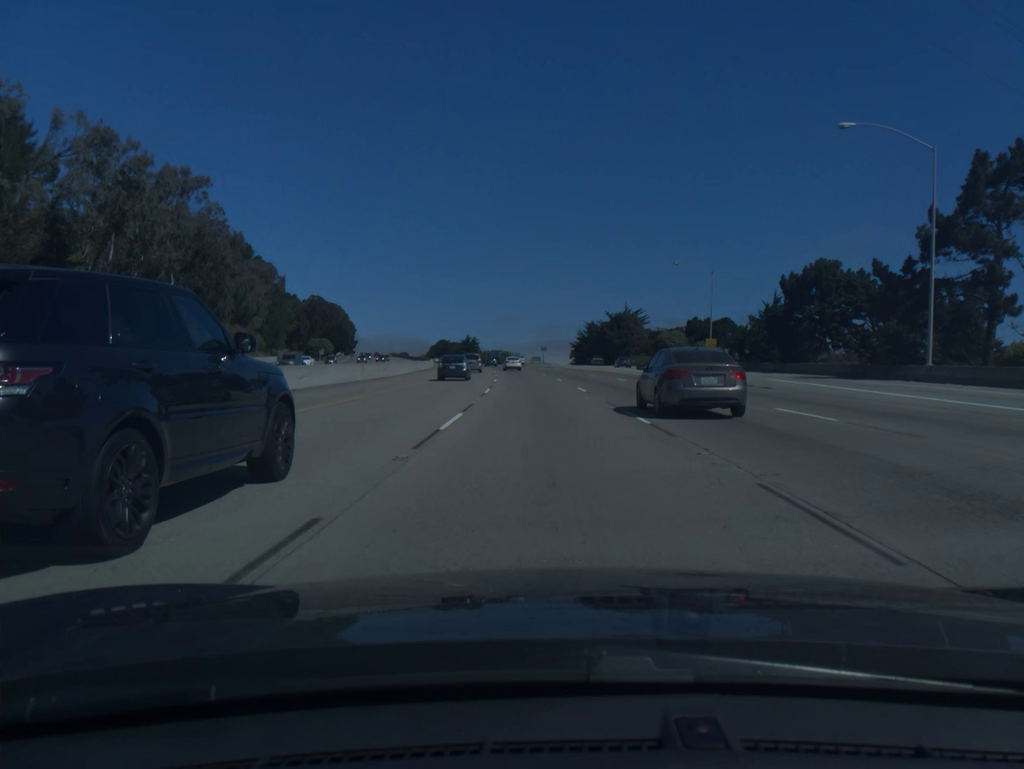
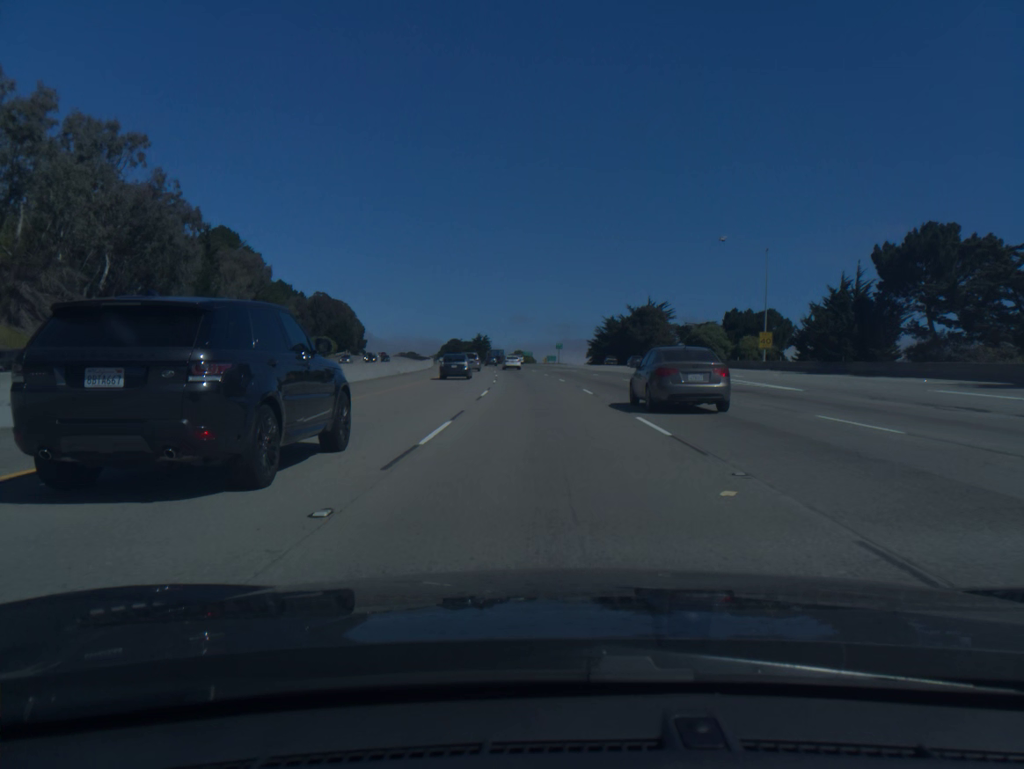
(-0.2, +17.1) m; -1°
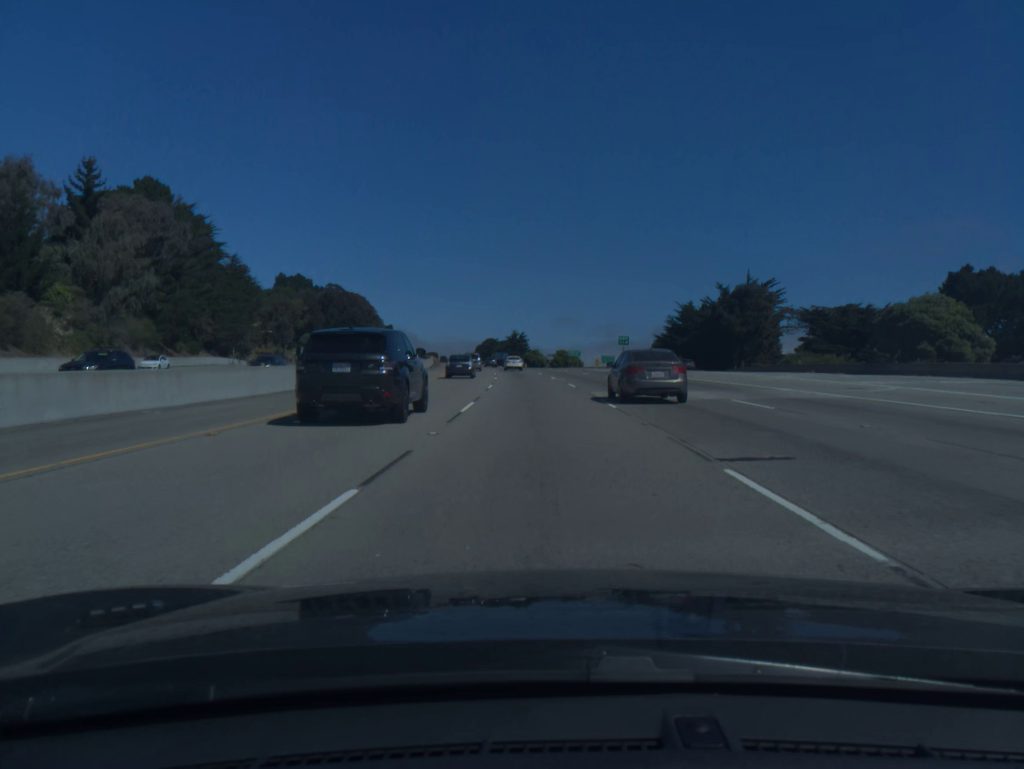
(-1.4, +51.4) m; -3°
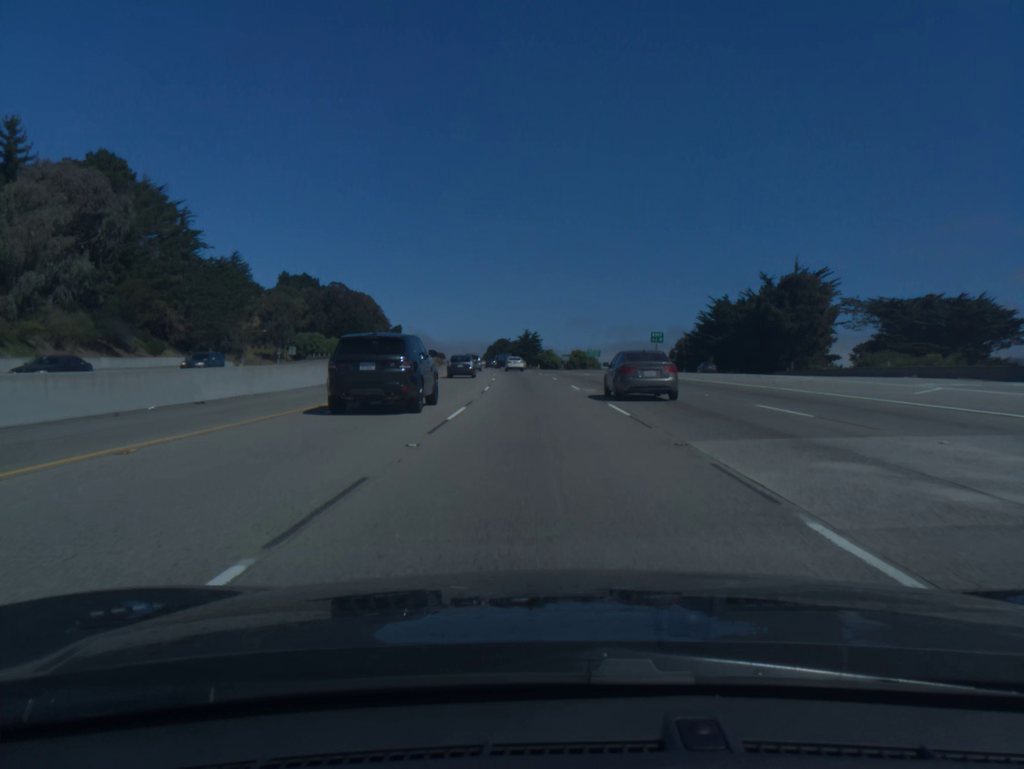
(-0.1, +17.2) m; -1°
